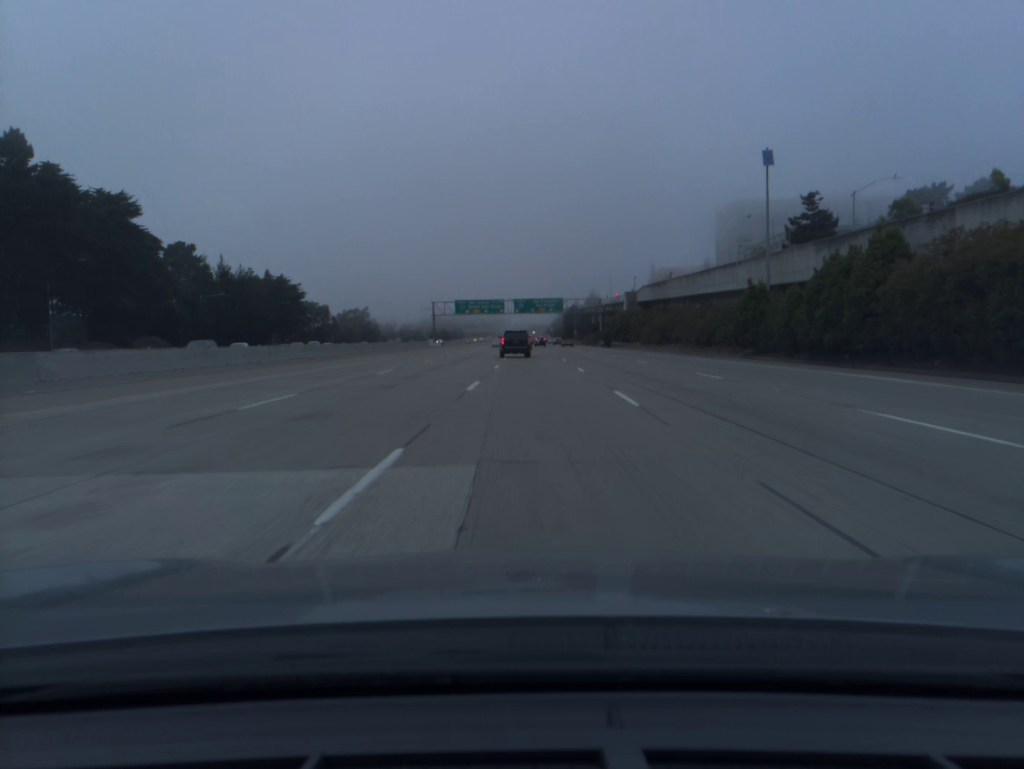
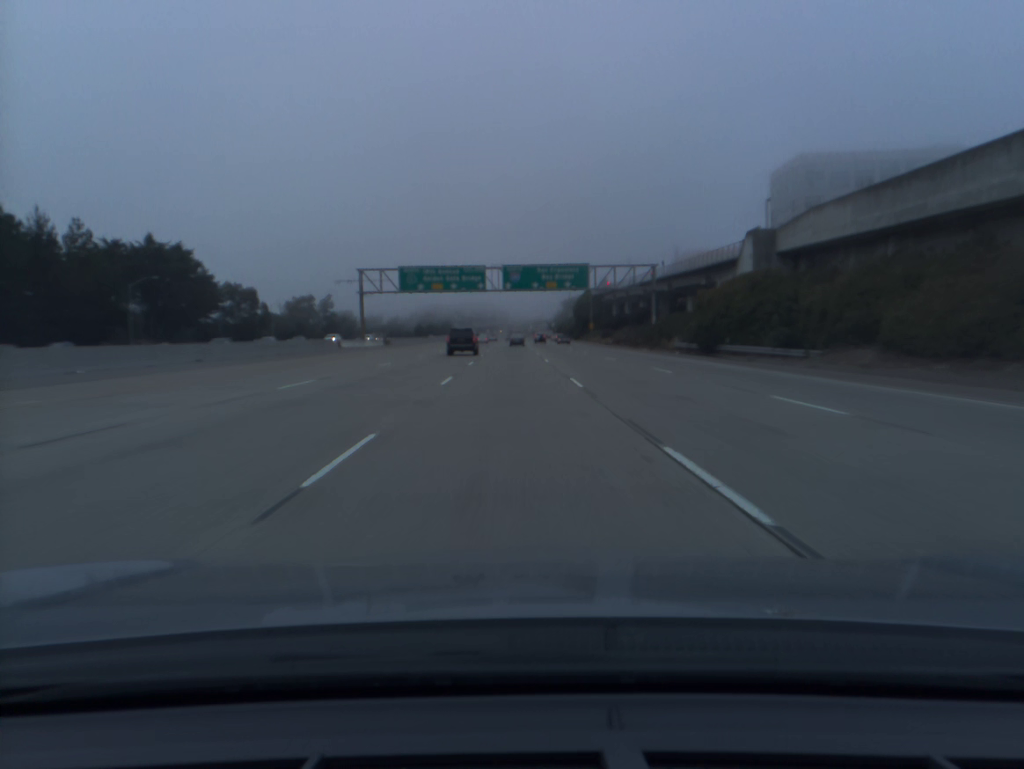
(+0.6, +67.6) m; 0°
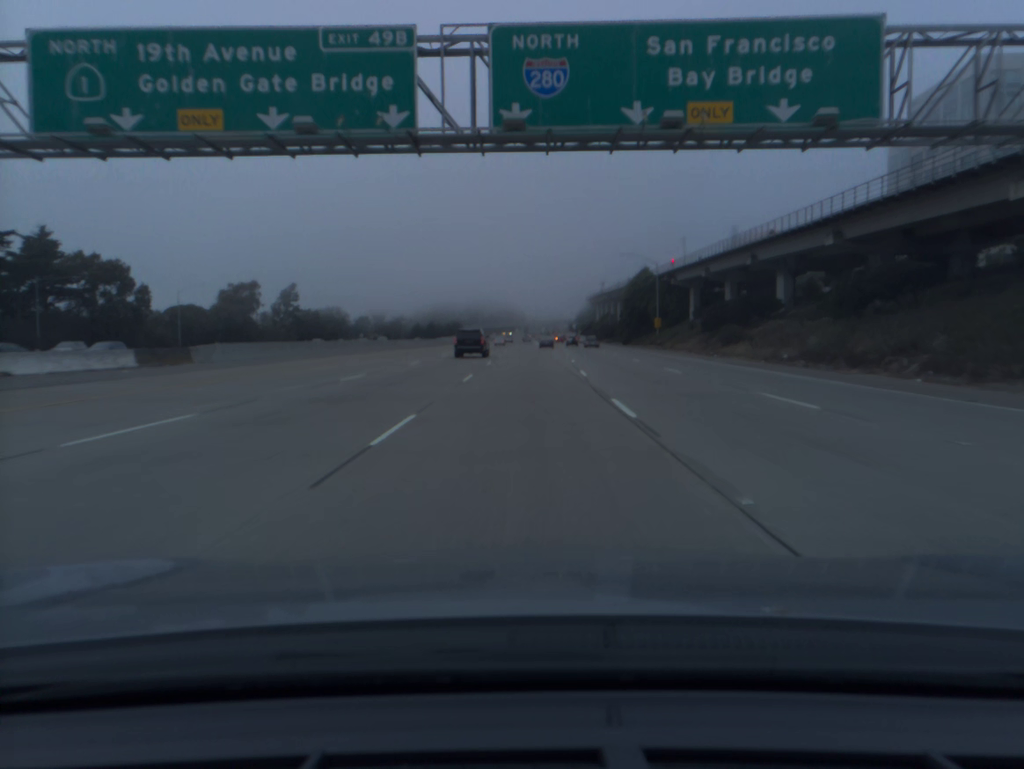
(-1.1, +68.8) m; -1°
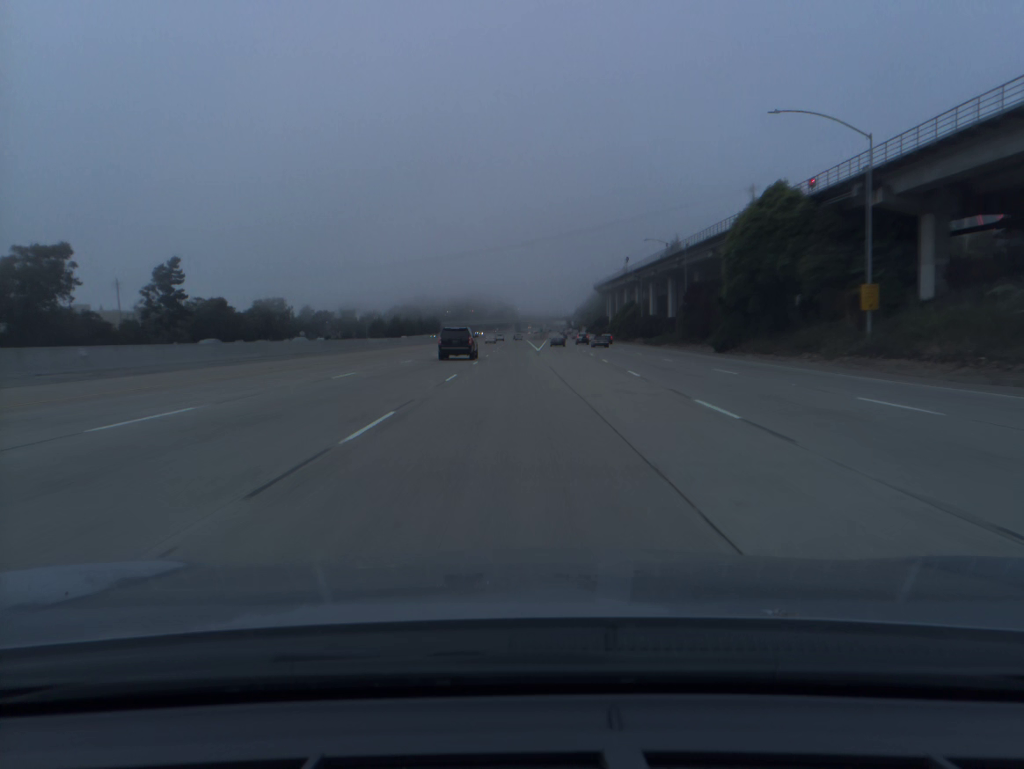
(+0.7, +71.3) m; +1°
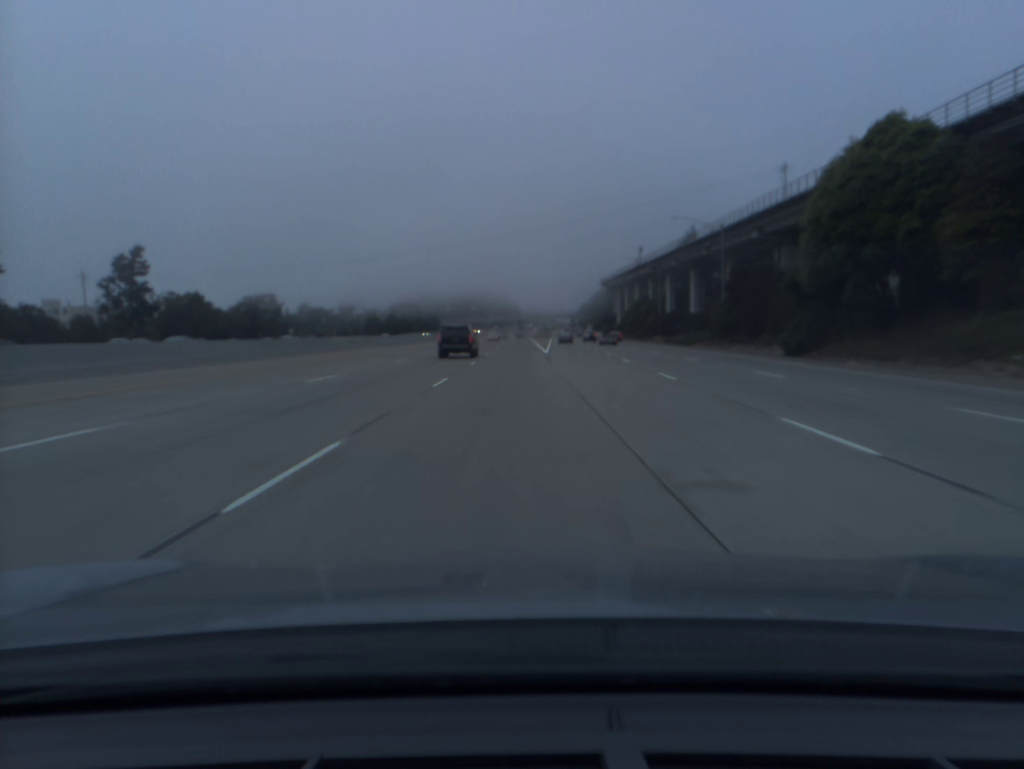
(0.0, +18.2) m; 0°
